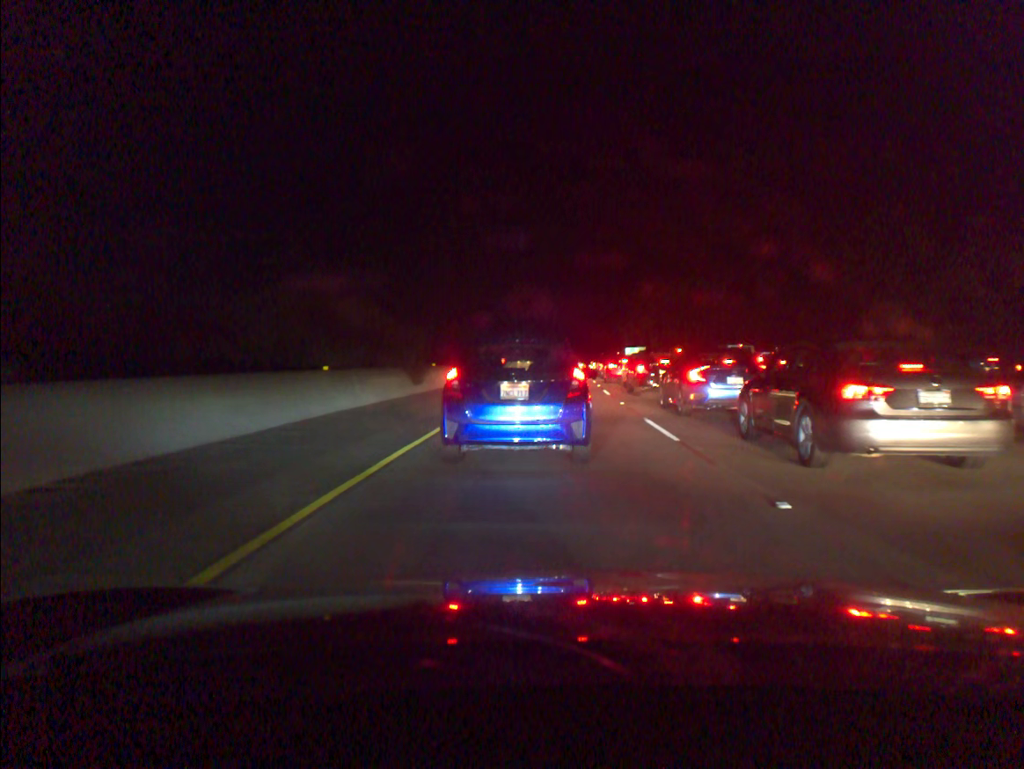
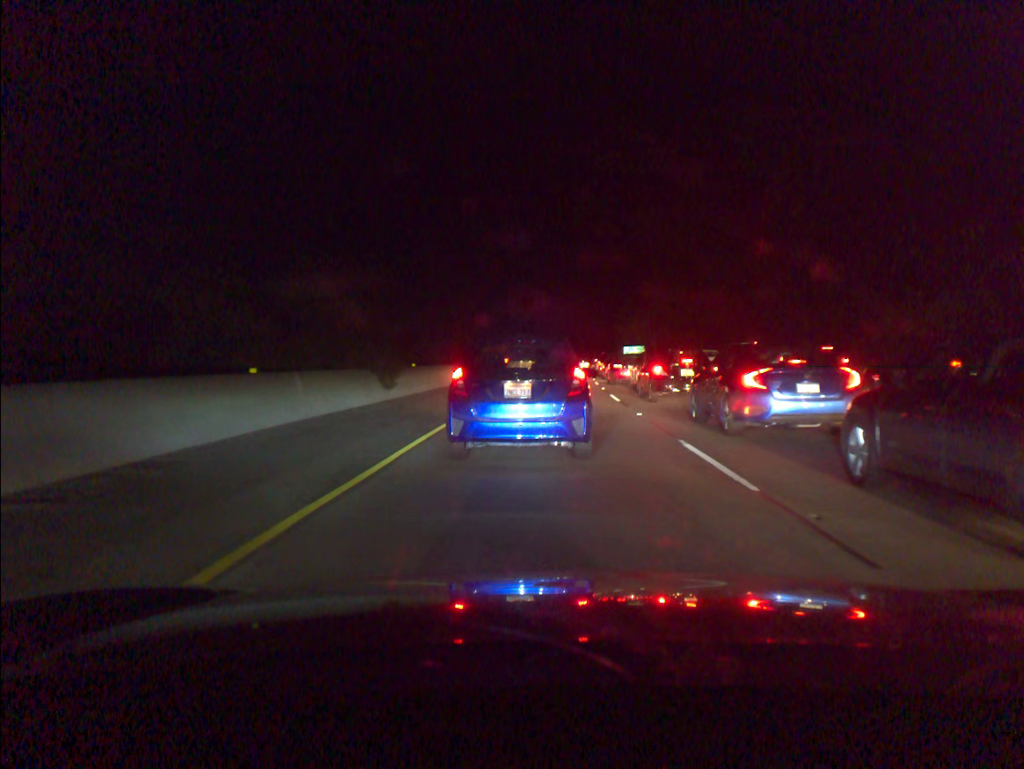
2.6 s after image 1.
(0.0, +4.3) m; 0°
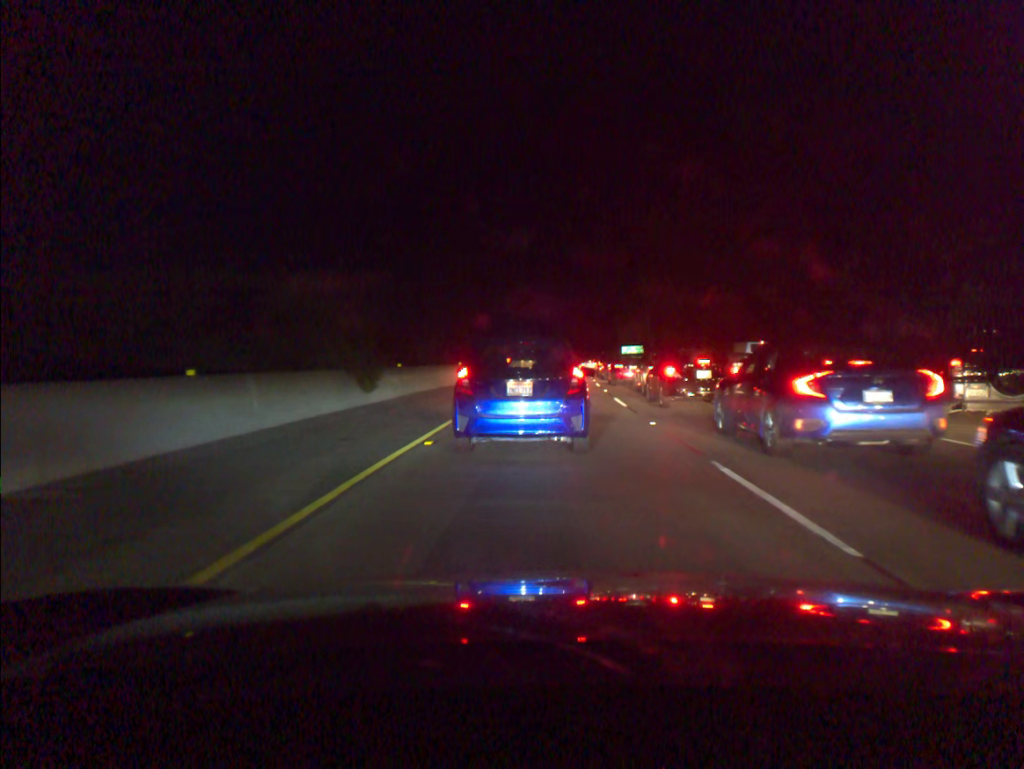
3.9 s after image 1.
(0.0, +2.4) m; 0°
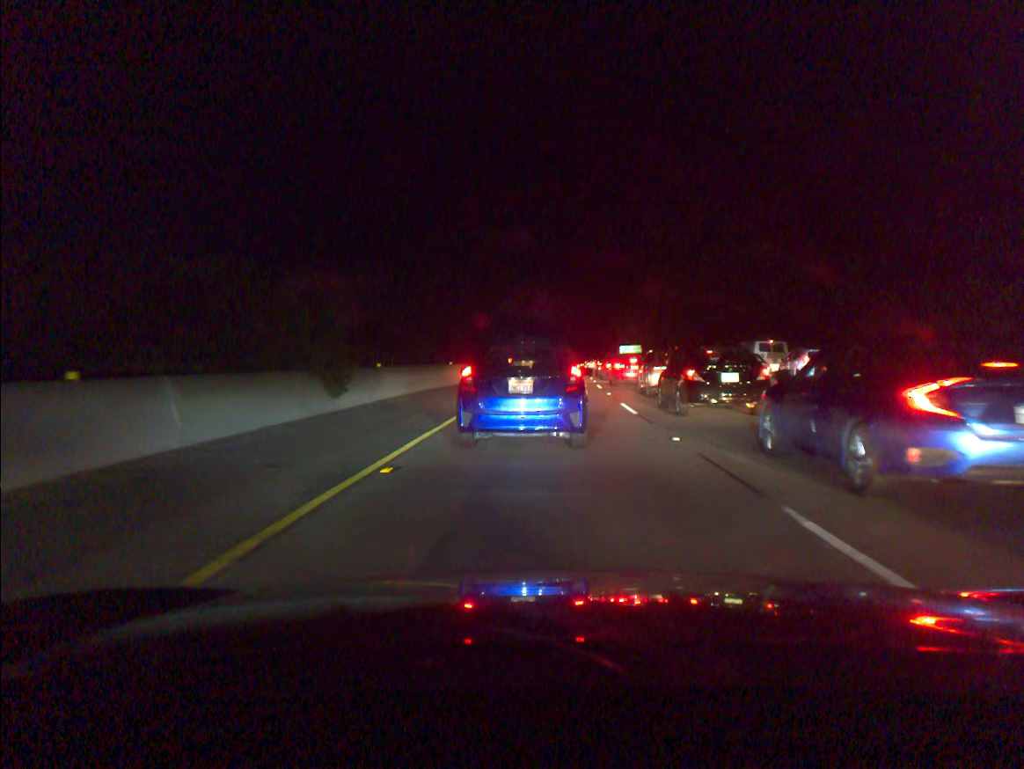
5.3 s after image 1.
(0.0, +2.8) m; 0°
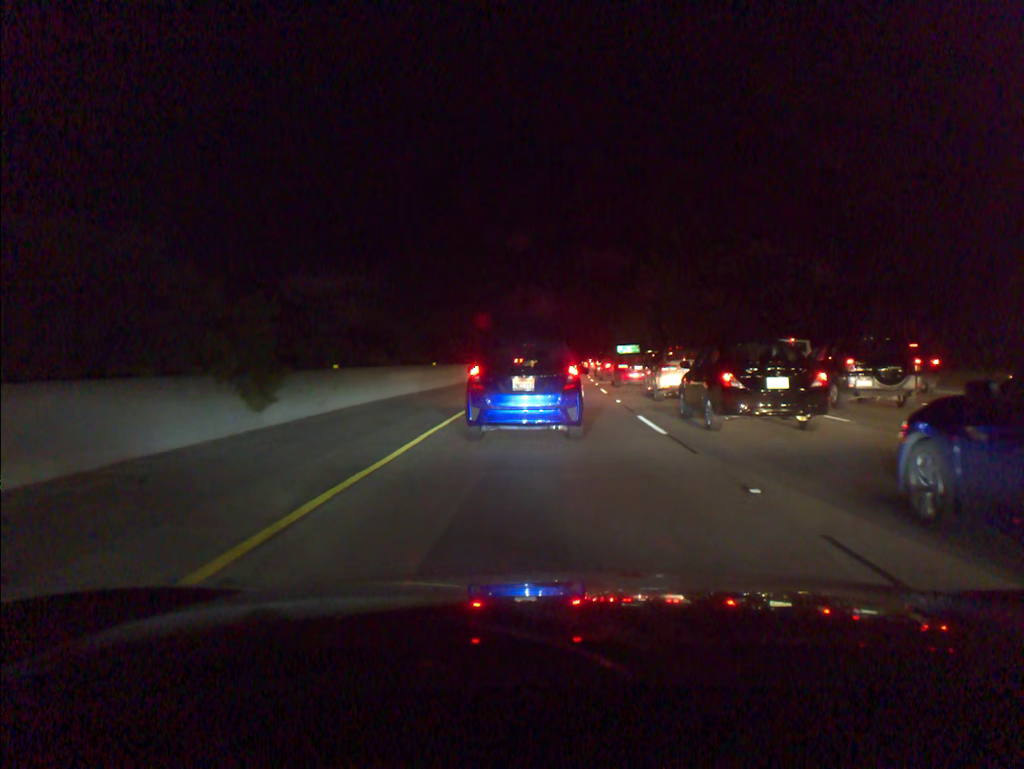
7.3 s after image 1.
(0.0, +4.4) m; 0°
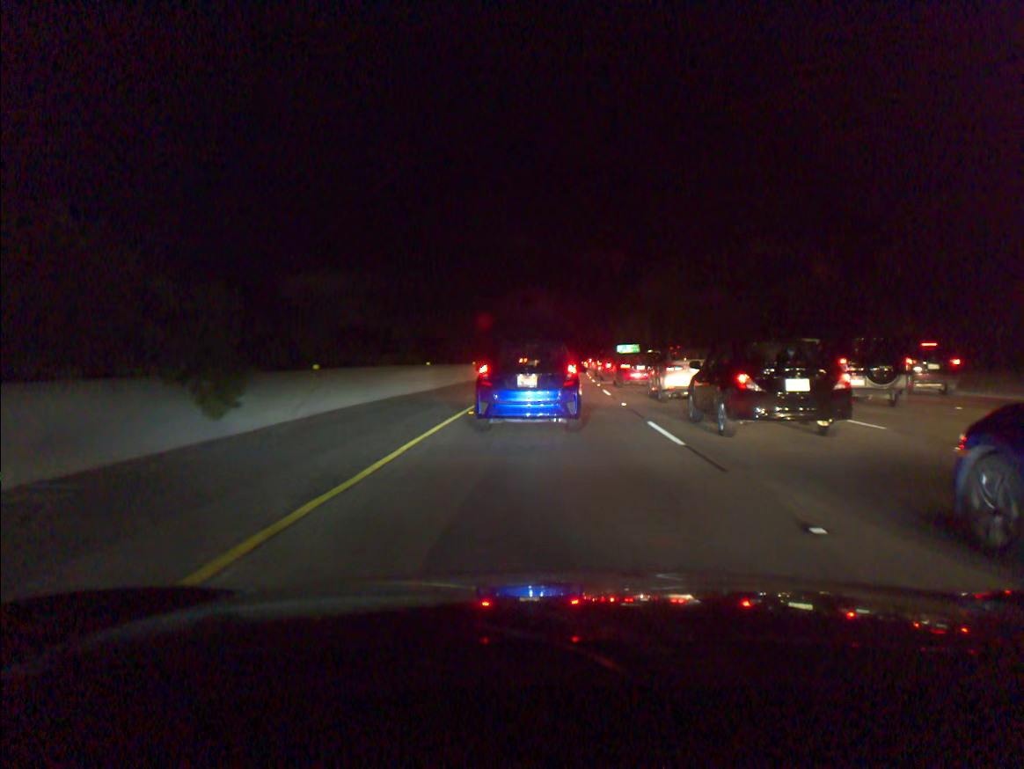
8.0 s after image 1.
(0.0, +1.6) m; -1°
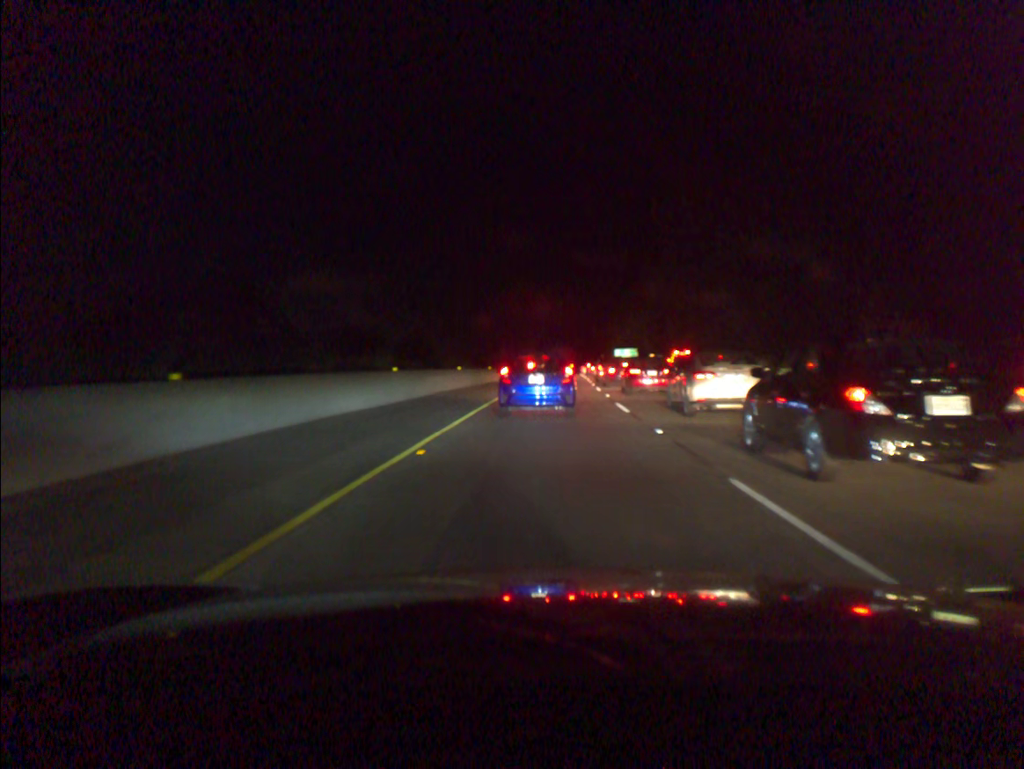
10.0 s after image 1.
(0.0, +6.6) m; +1°
